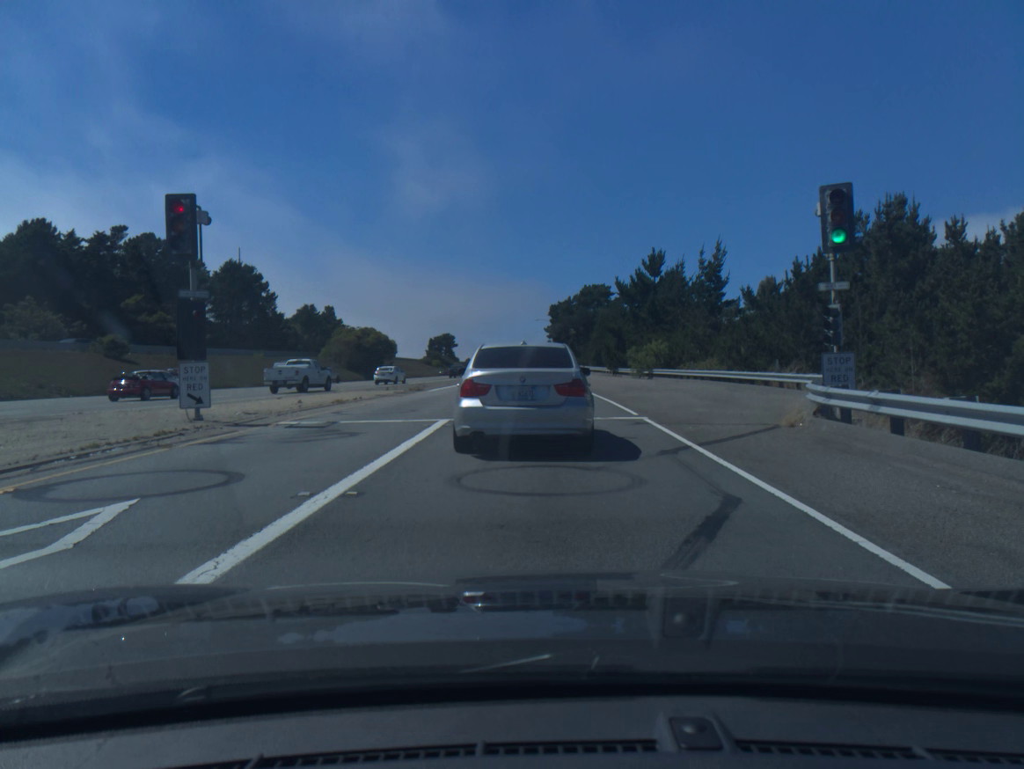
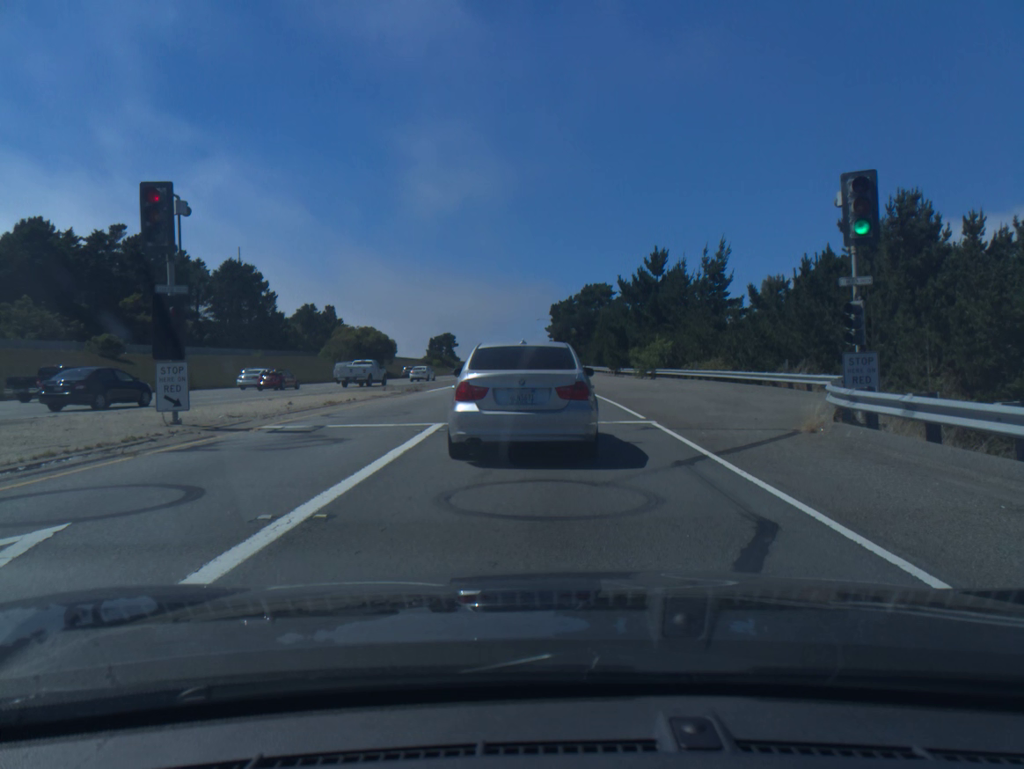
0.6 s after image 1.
(0.0, +1.0) m; 0°
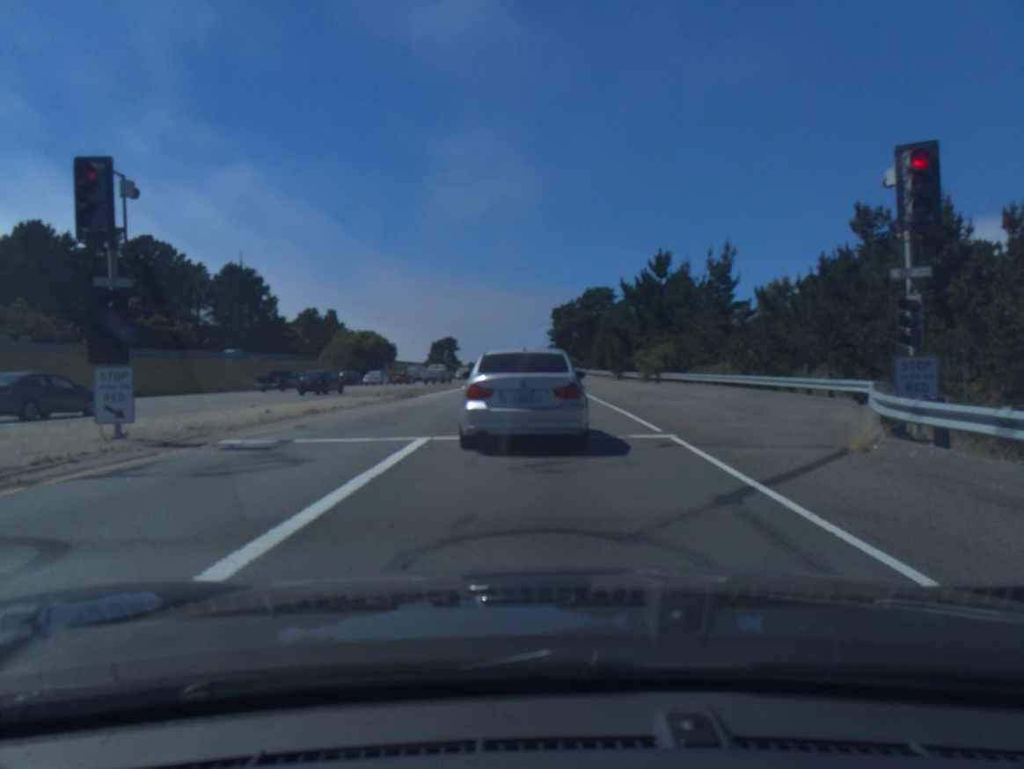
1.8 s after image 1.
(0.0, +2.1) m; 0°
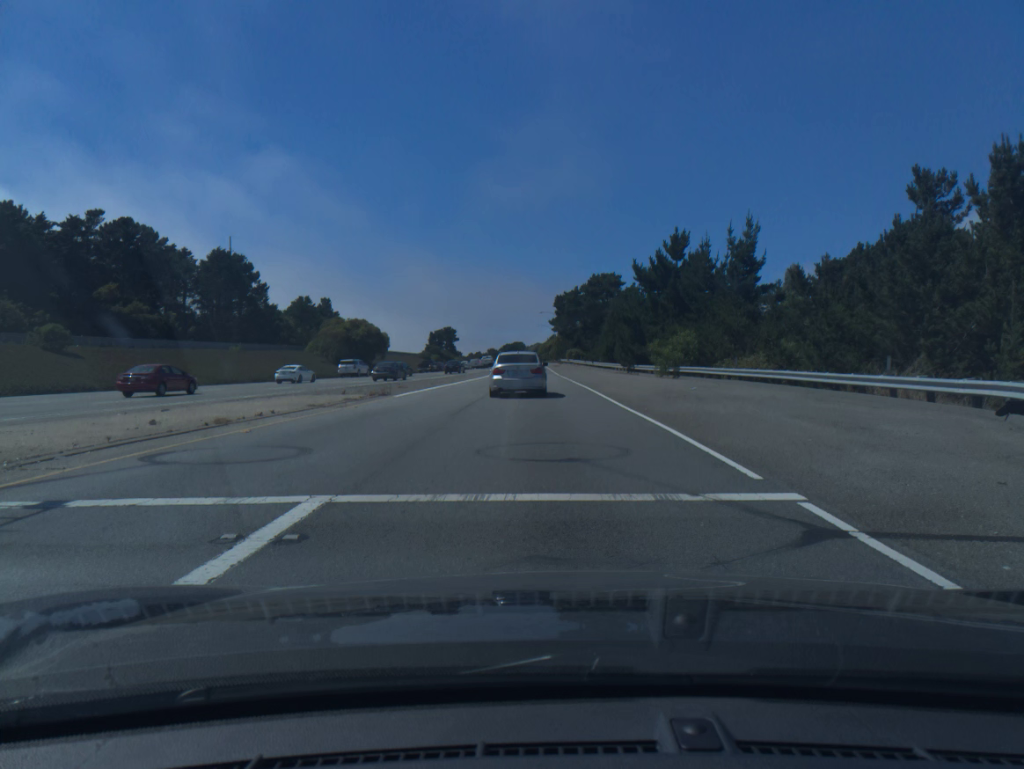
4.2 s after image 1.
(0.0, +5.9) m; +1°
